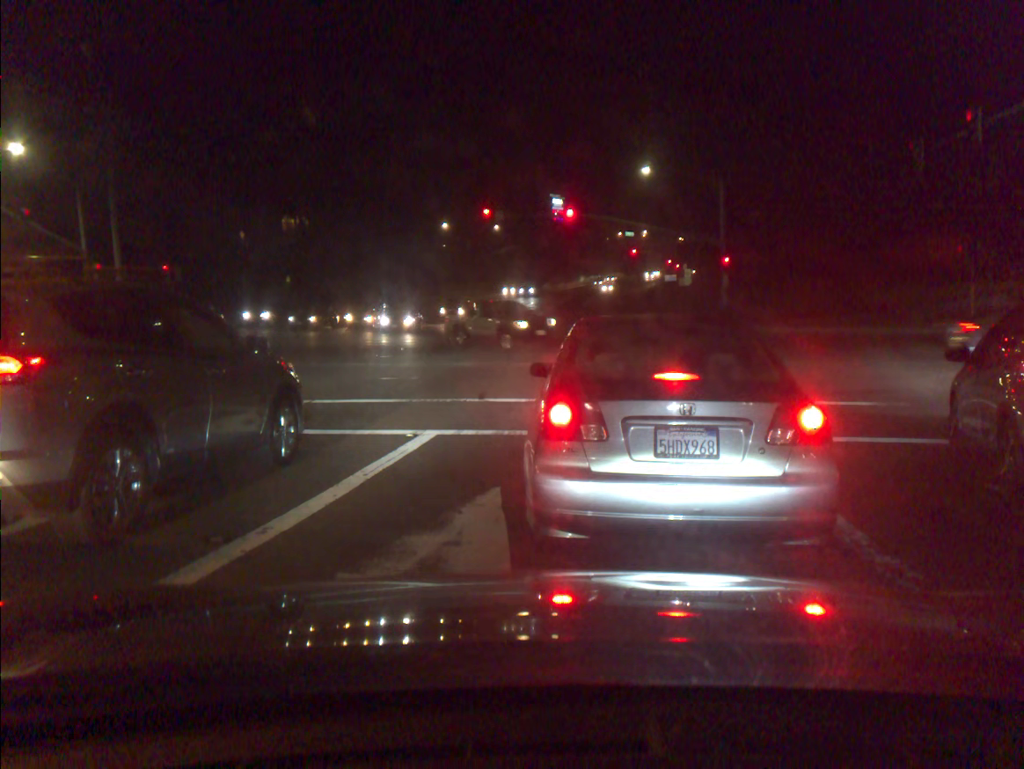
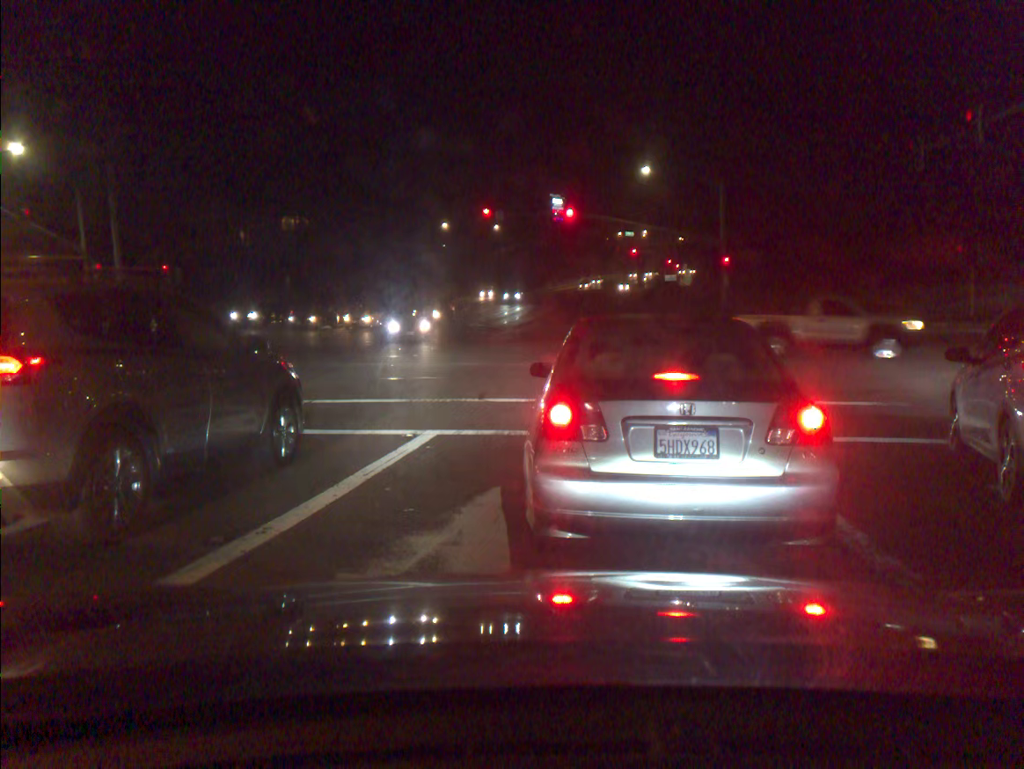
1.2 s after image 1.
(0.0, 0.0) m; 0°
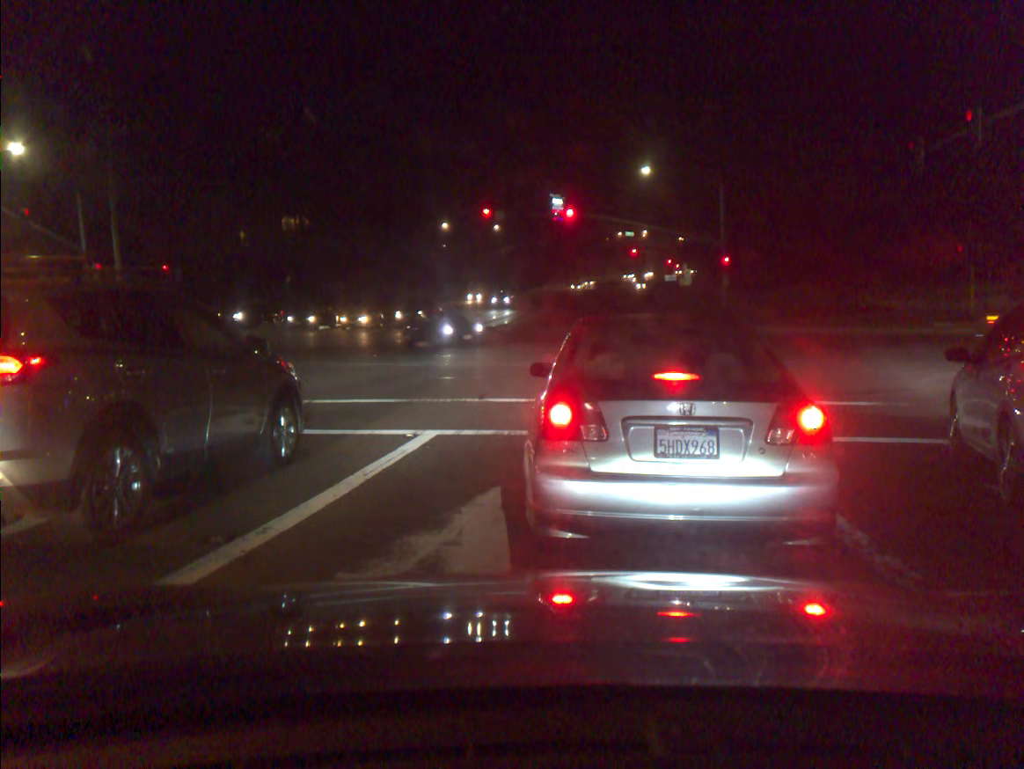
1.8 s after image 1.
(0.0, 0.0) m; 0°
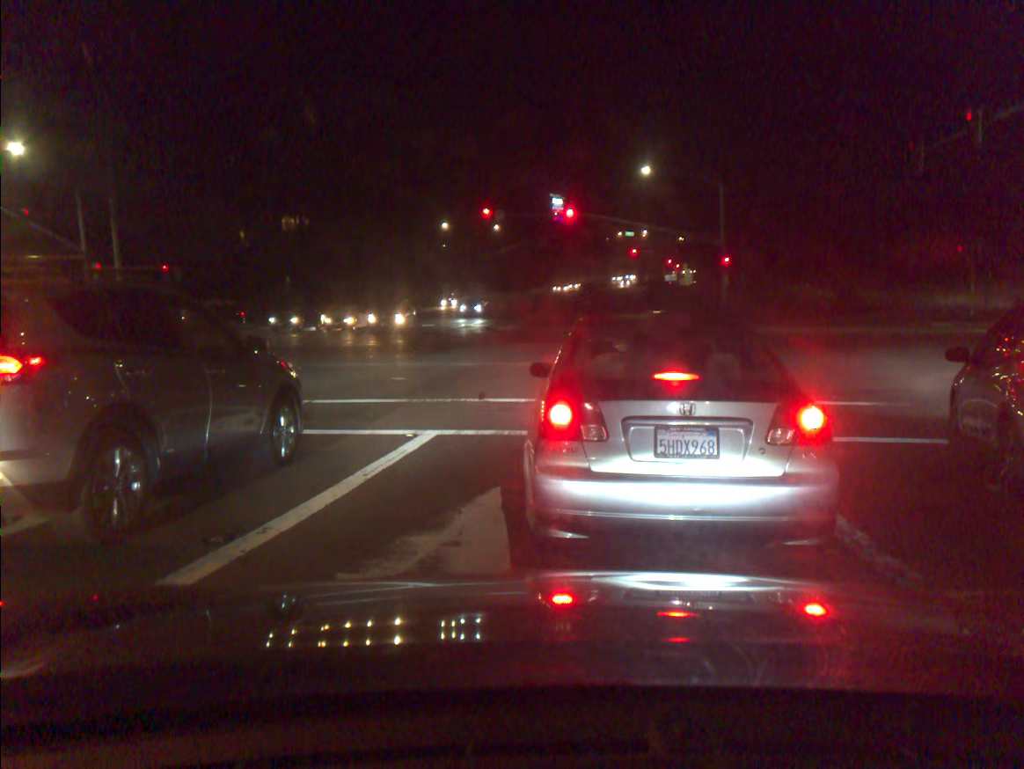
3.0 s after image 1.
(0.0, 0.0) m; 0°
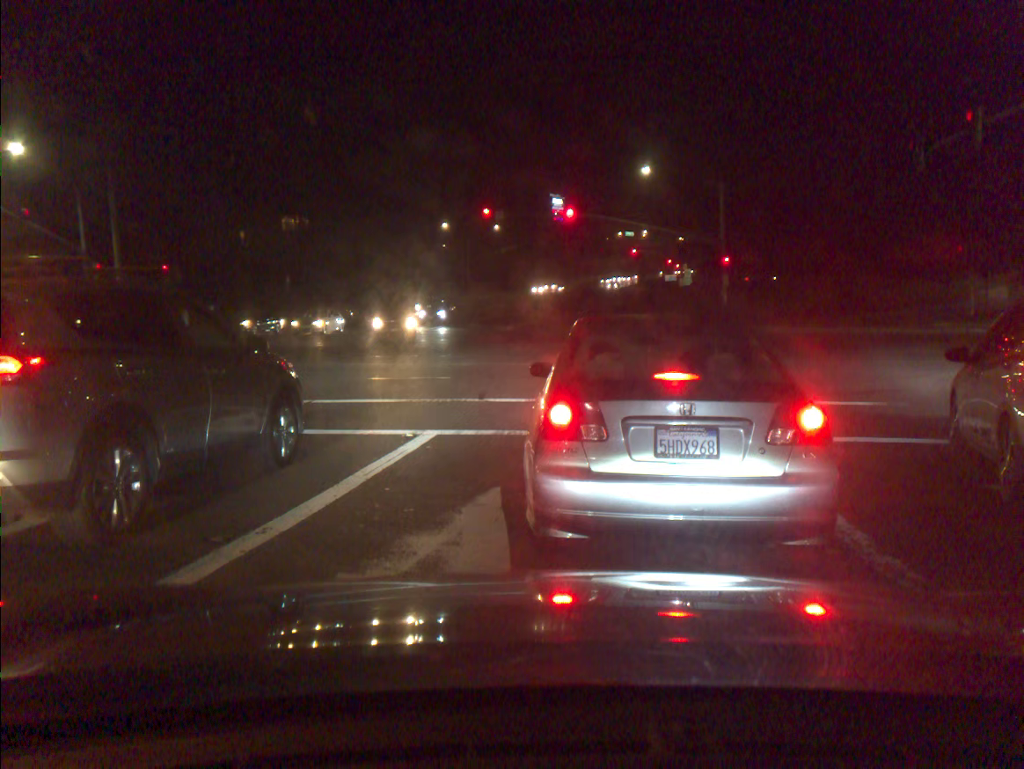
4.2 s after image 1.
(+0.1, 0.0) m; 0°
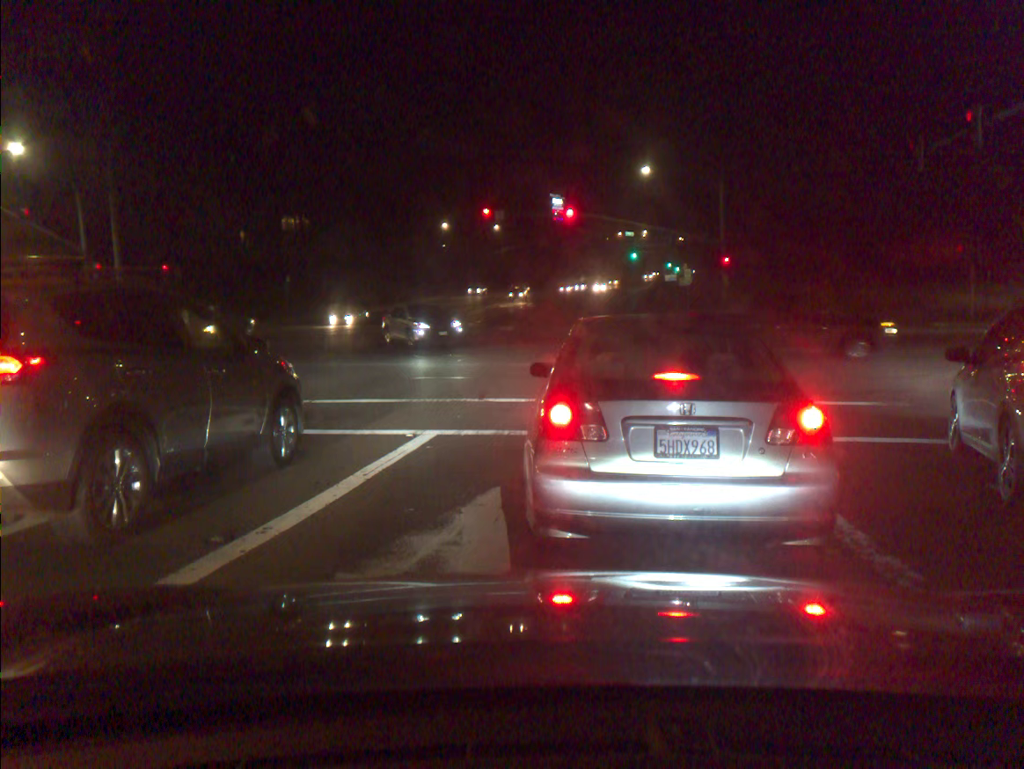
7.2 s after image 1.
(+0.1, 0.0) m; 0°
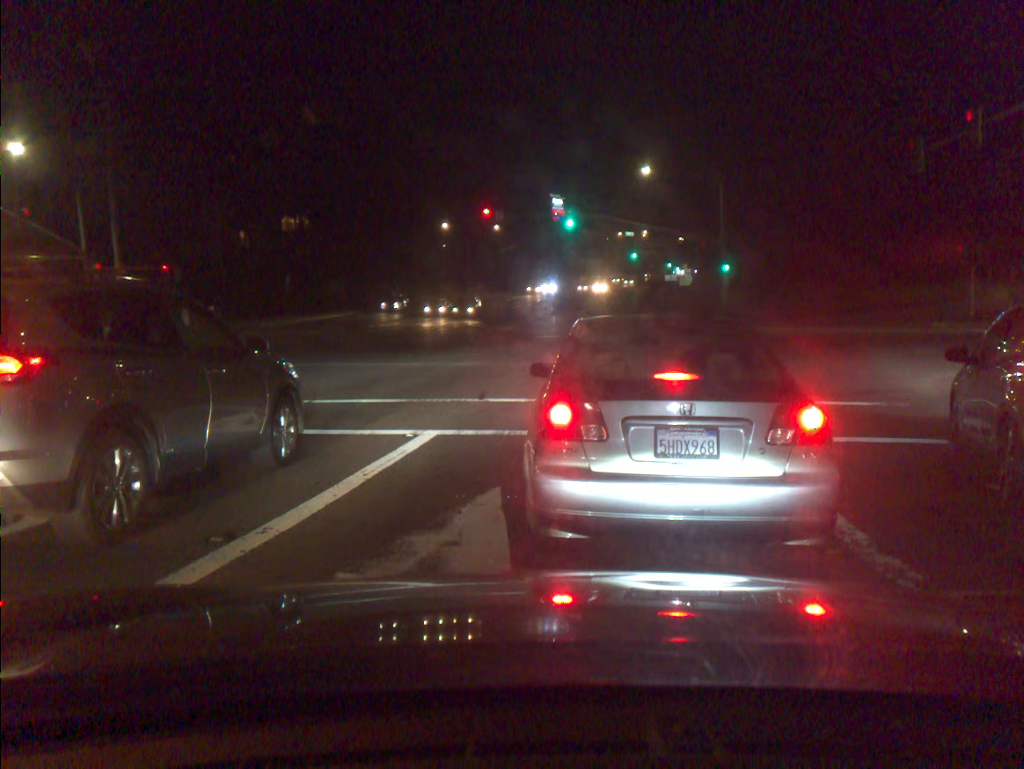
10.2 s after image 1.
(+0.1, 0.0) m; 0°
